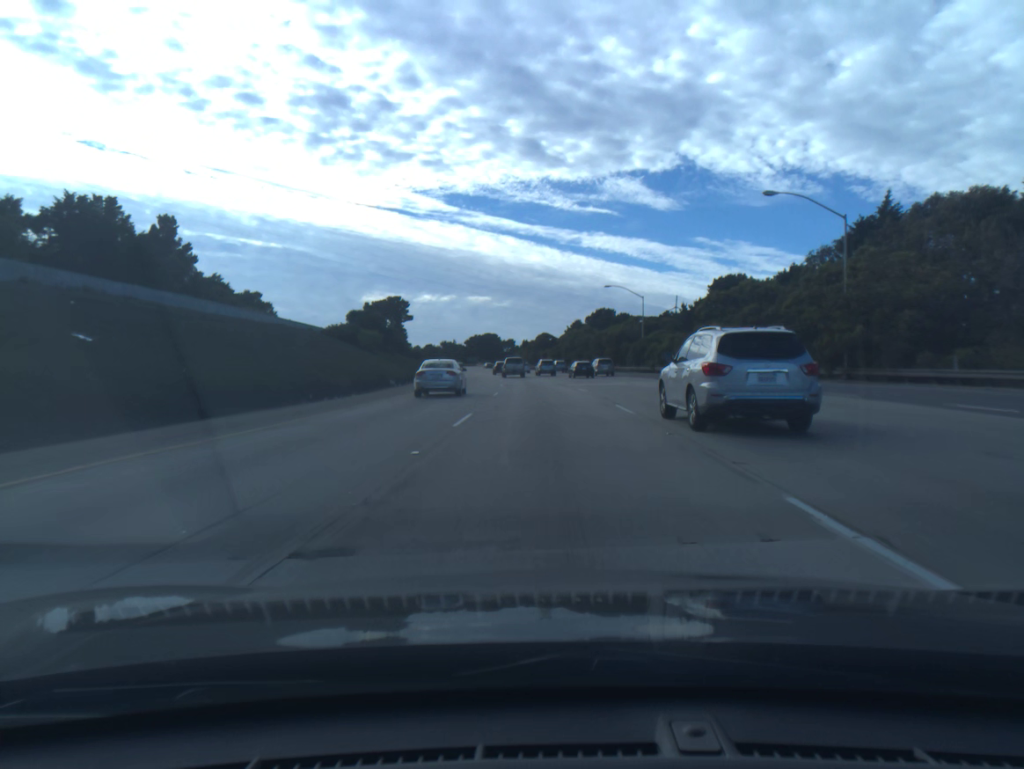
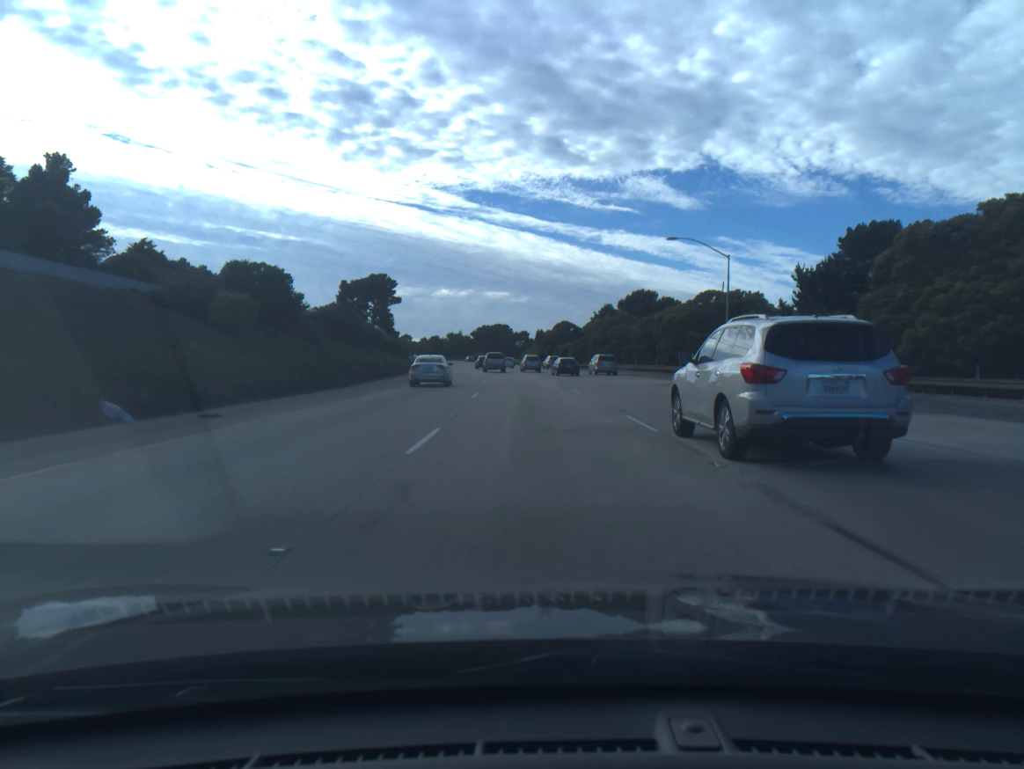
(-0.2, +33.9) m; -1°
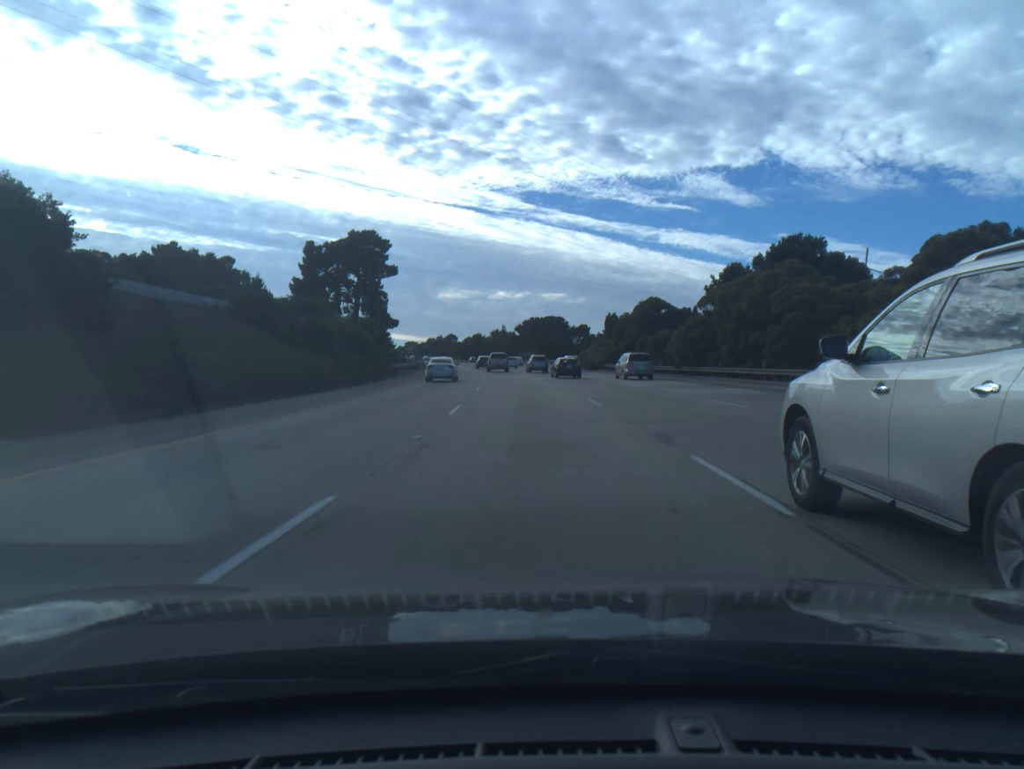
(-1.7, +50.9) m; -4°
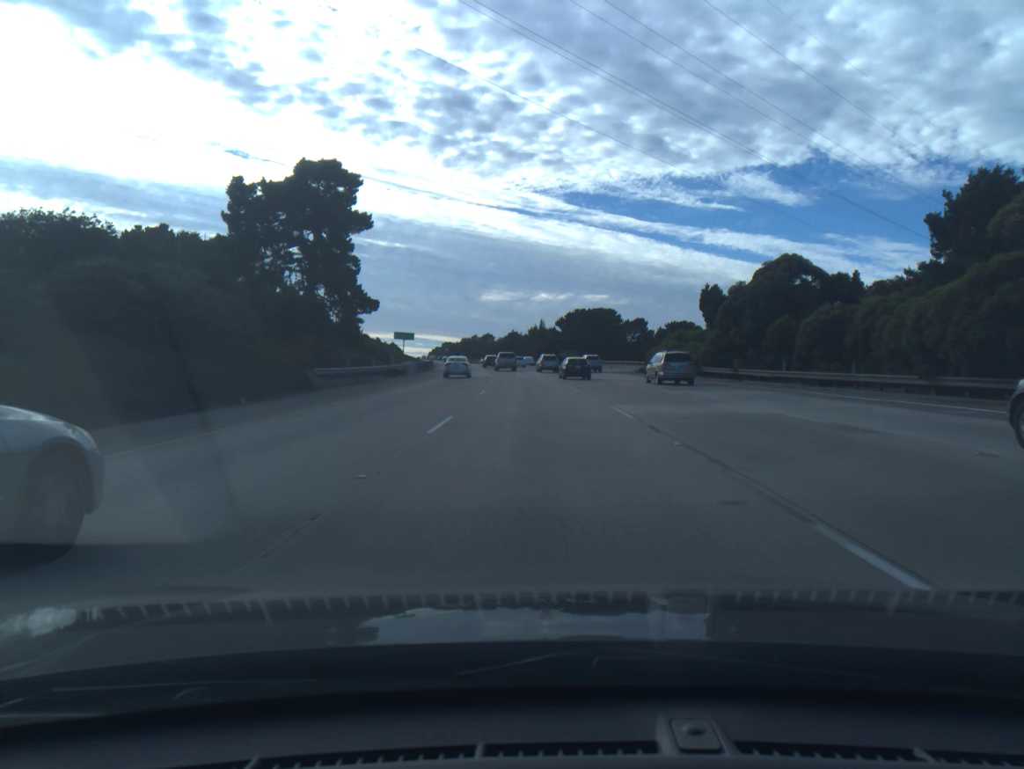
(-0.9, +33.9) m; -3°
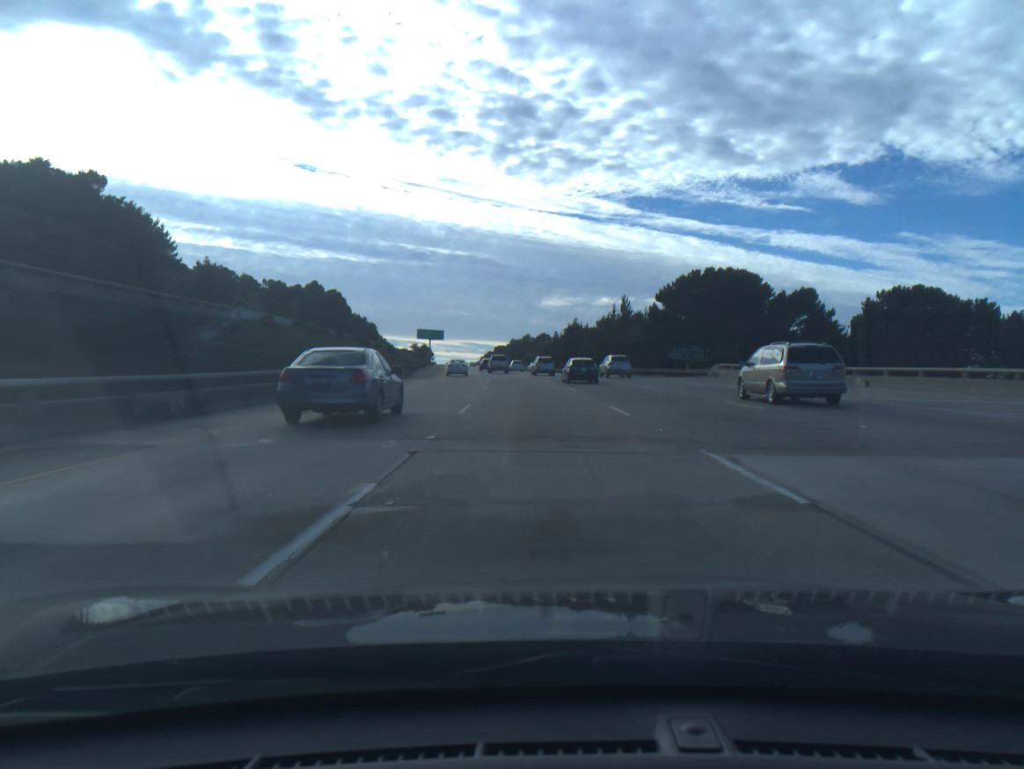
(-2.8, +67.8) m; -4°
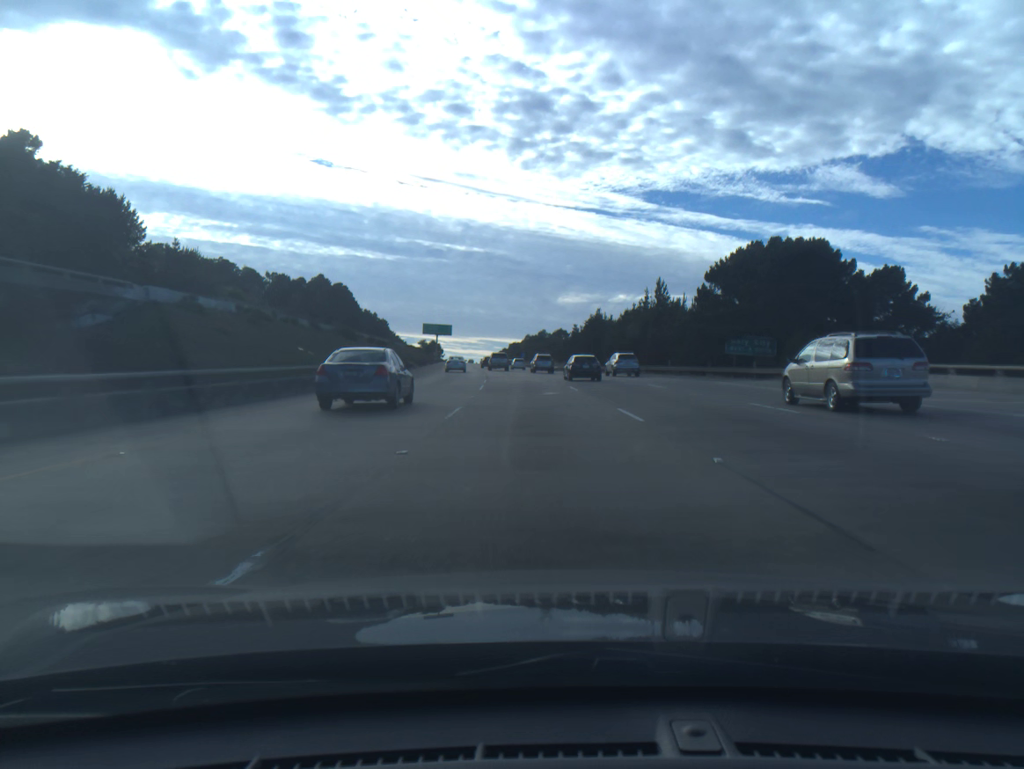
(-0.2, +17.0) m; -1°
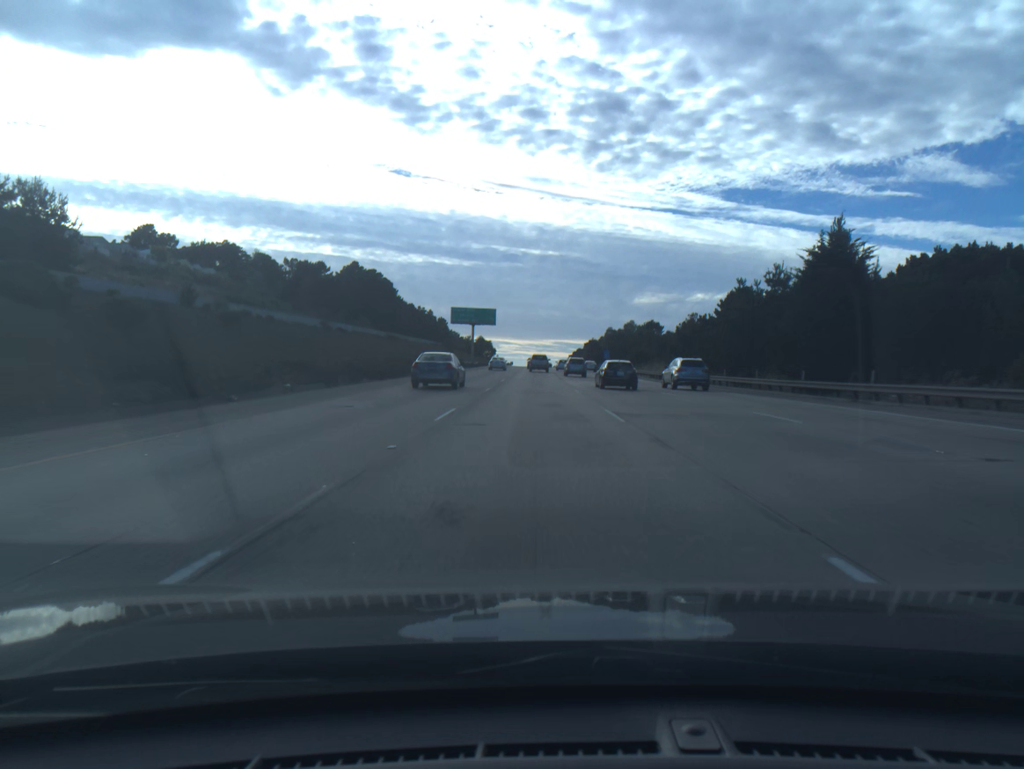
(-3.0, +67.8) m; -5°
